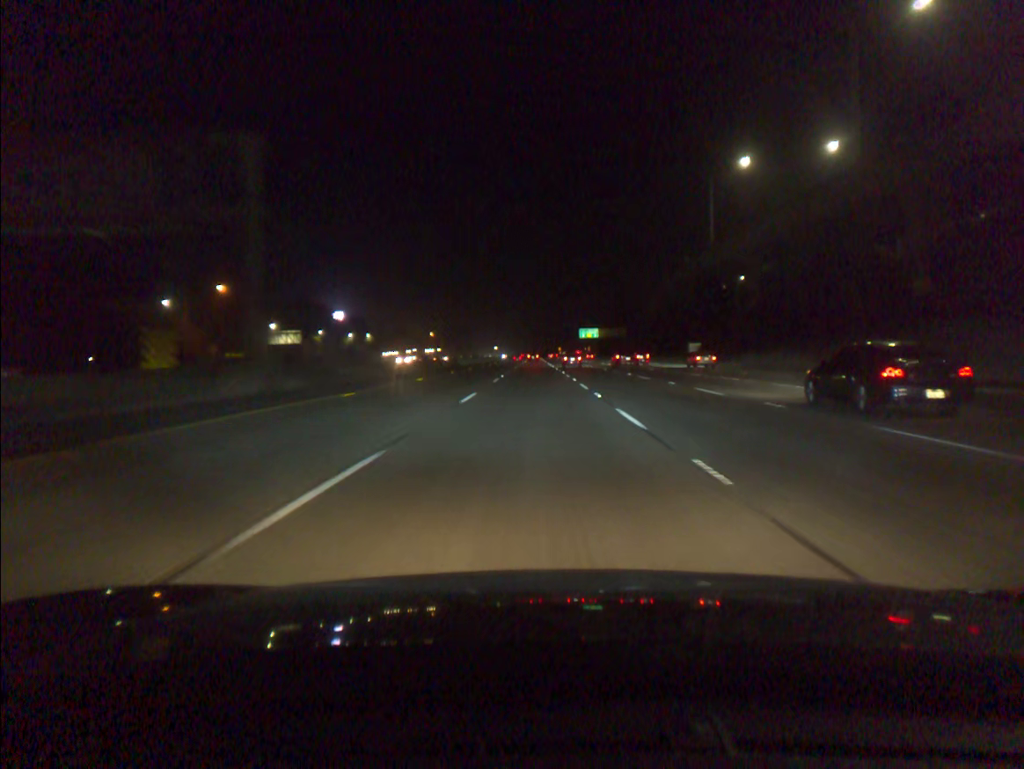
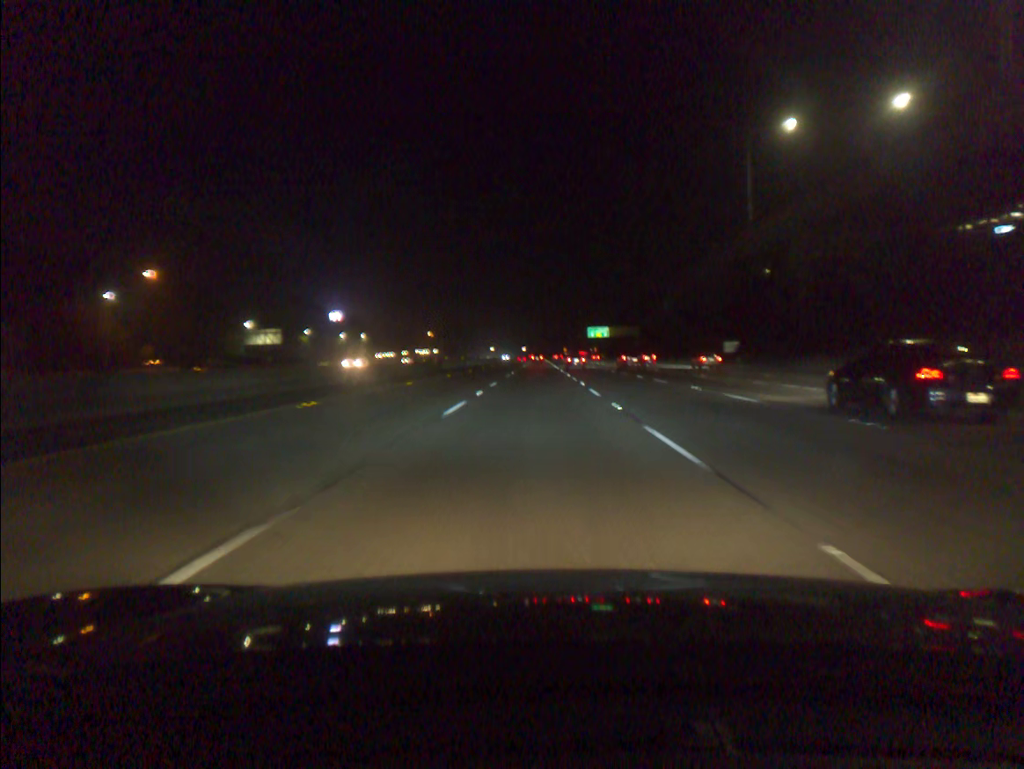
(-0.1, +18.7) m; 0°
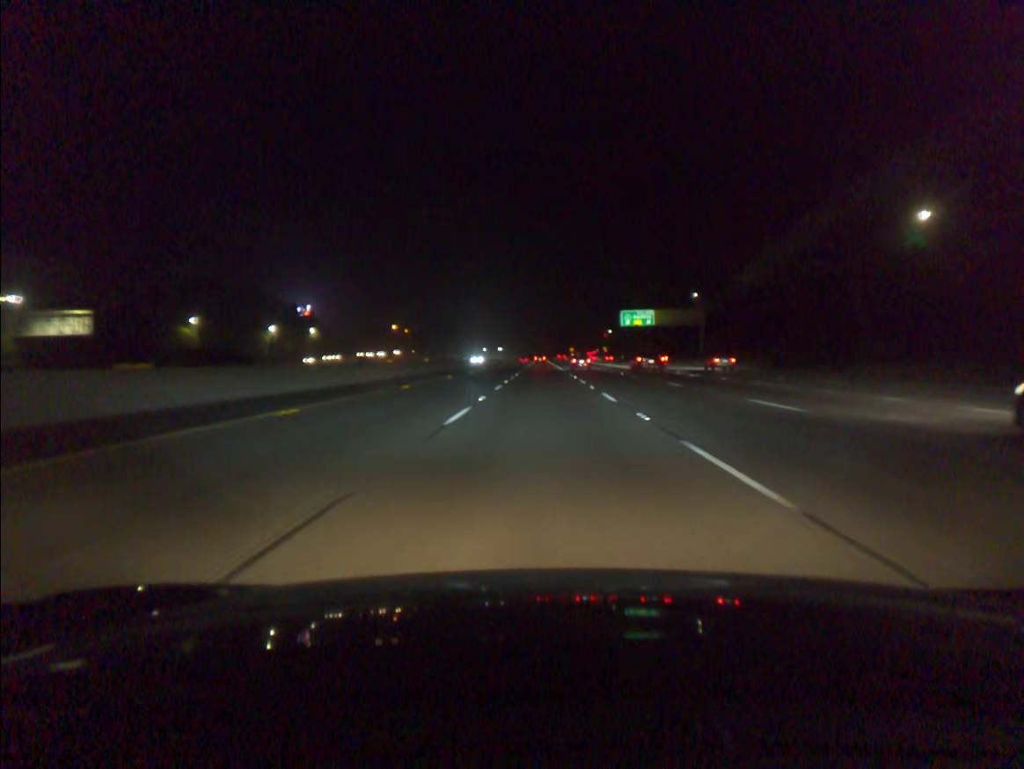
(-0.4, +75.0) m; 0°
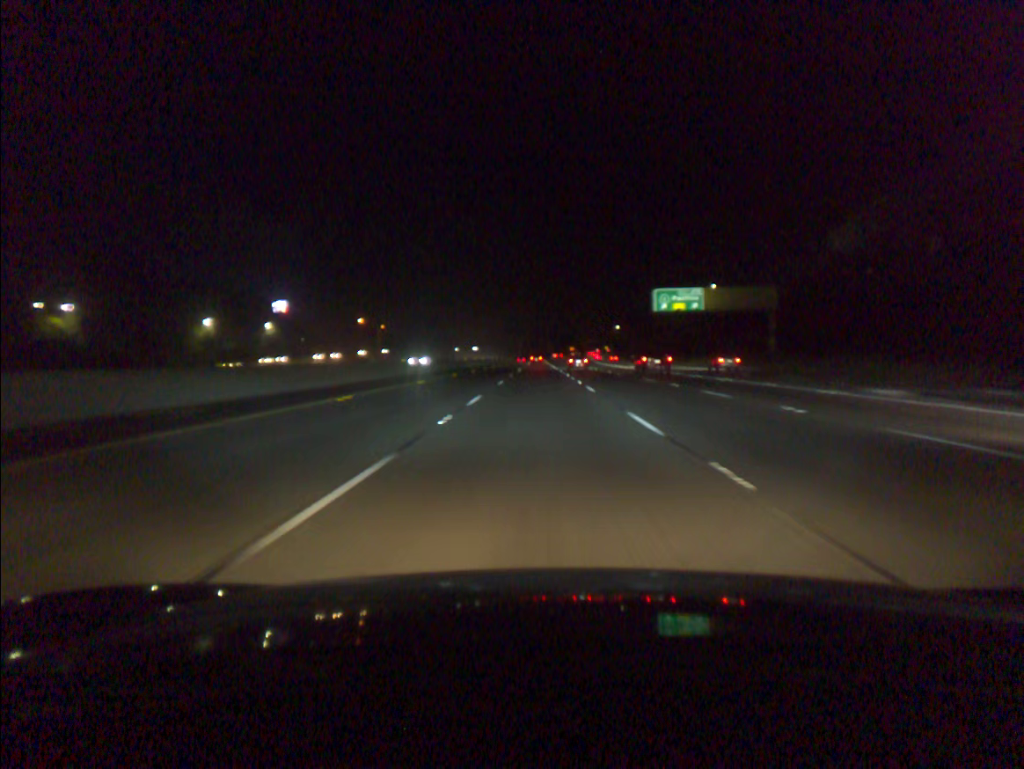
(+0.1, +38.1) m; 0°
